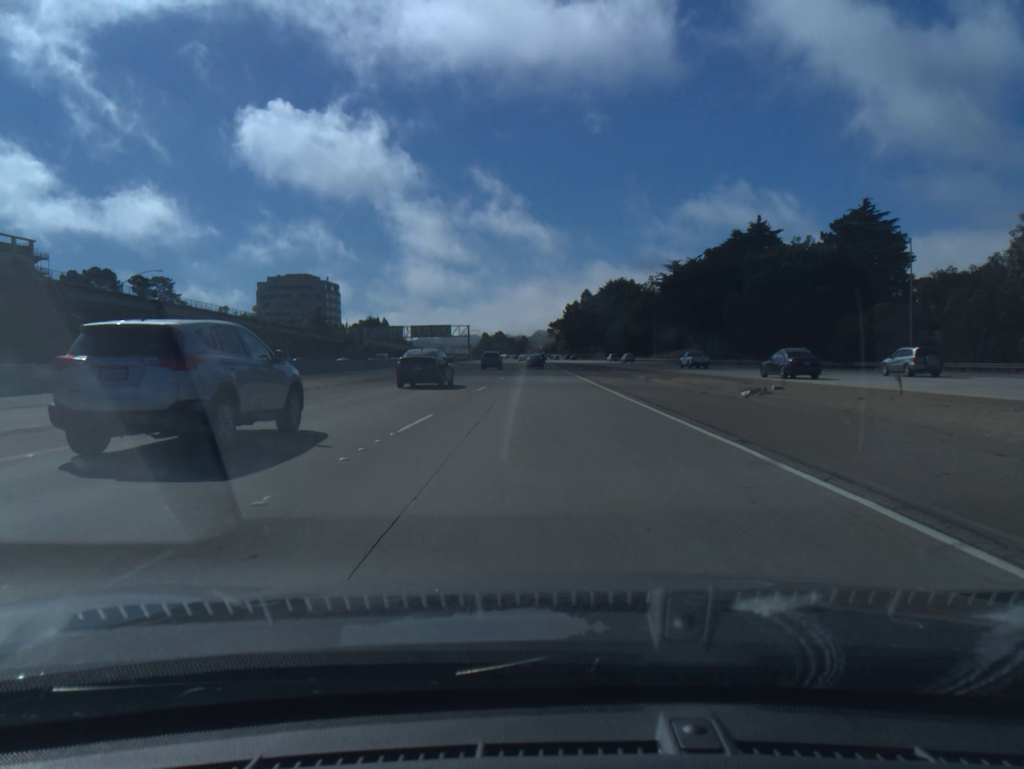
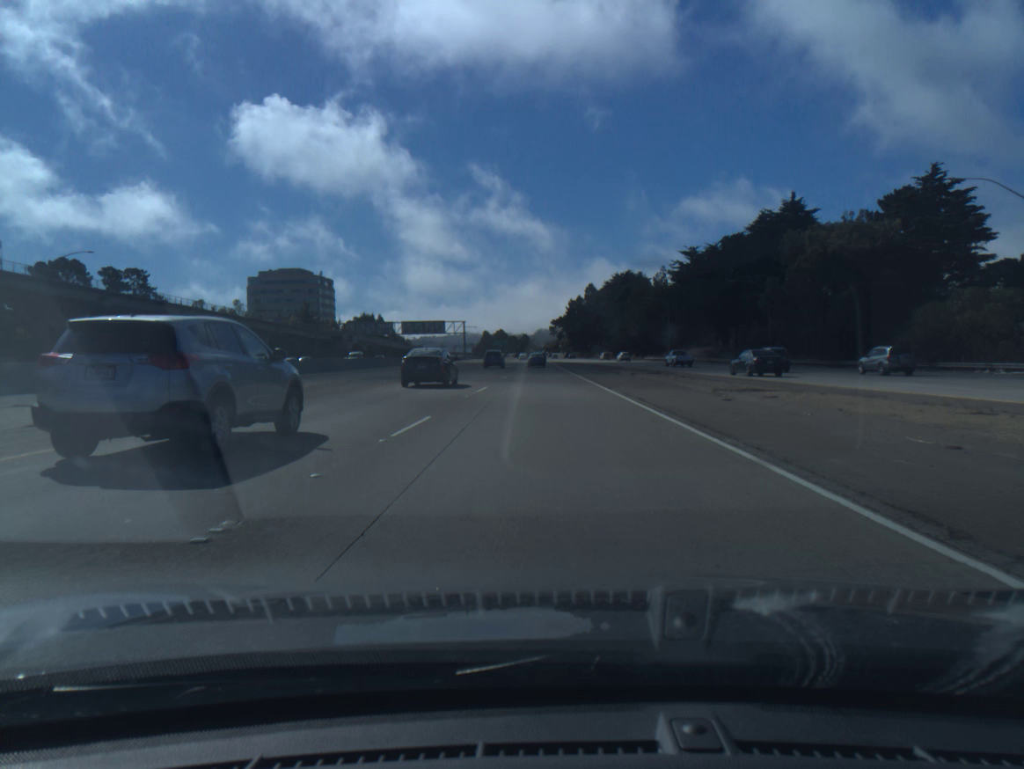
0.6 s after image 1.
(0.0, +15.9) m; 0°
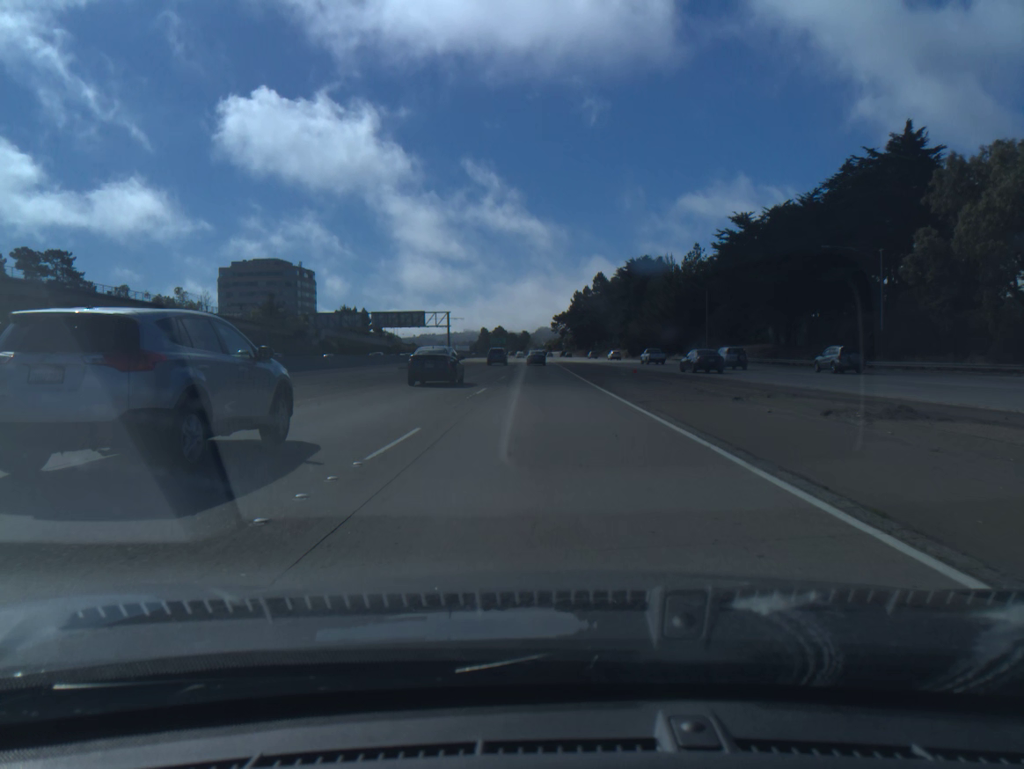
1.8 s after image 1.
(-0.1, +31.6) m; 0°
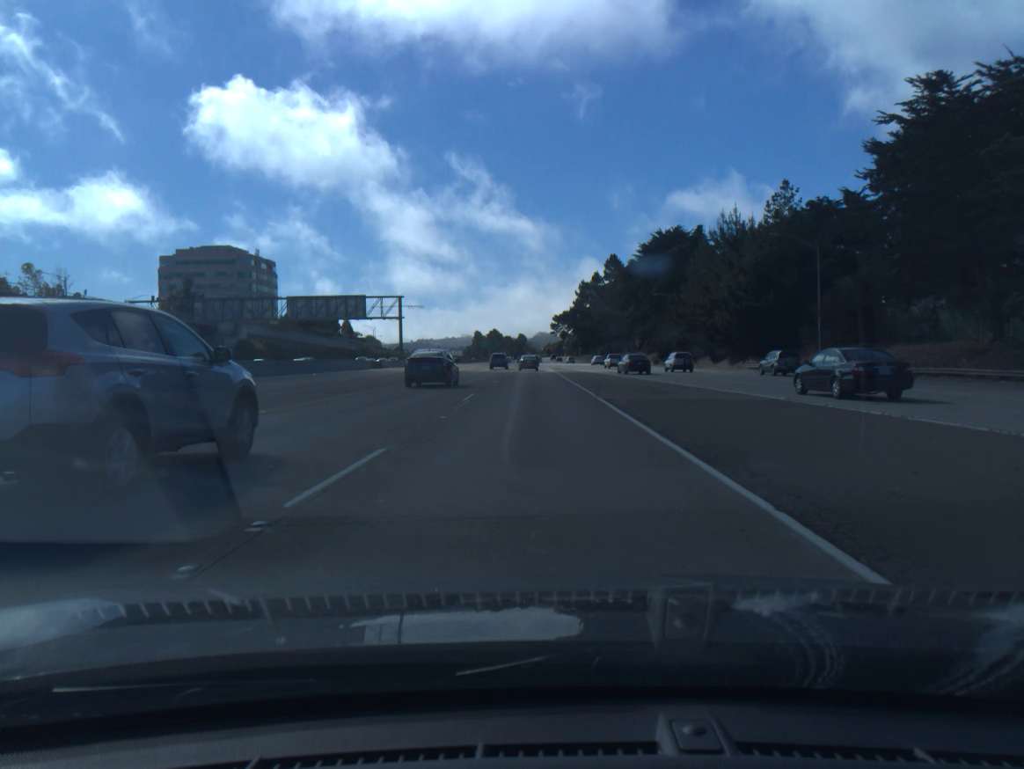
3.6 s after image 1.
(+0.1, +47.2) m; 0°
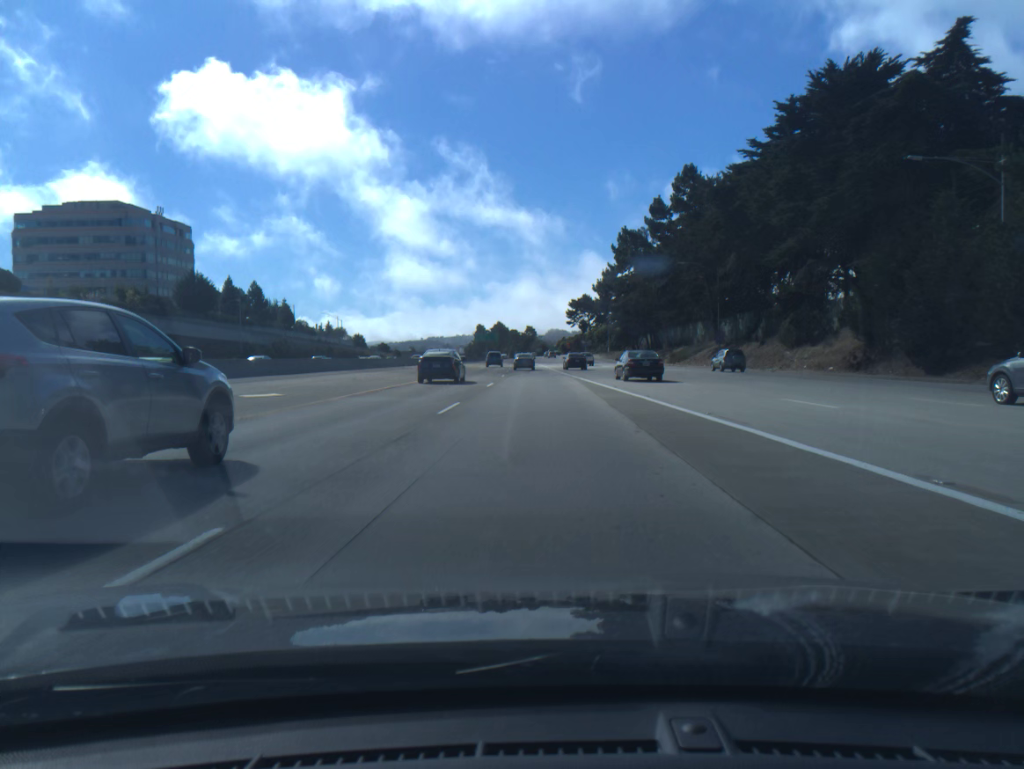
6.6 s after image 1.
(-0.5, +78.5) m; -1°
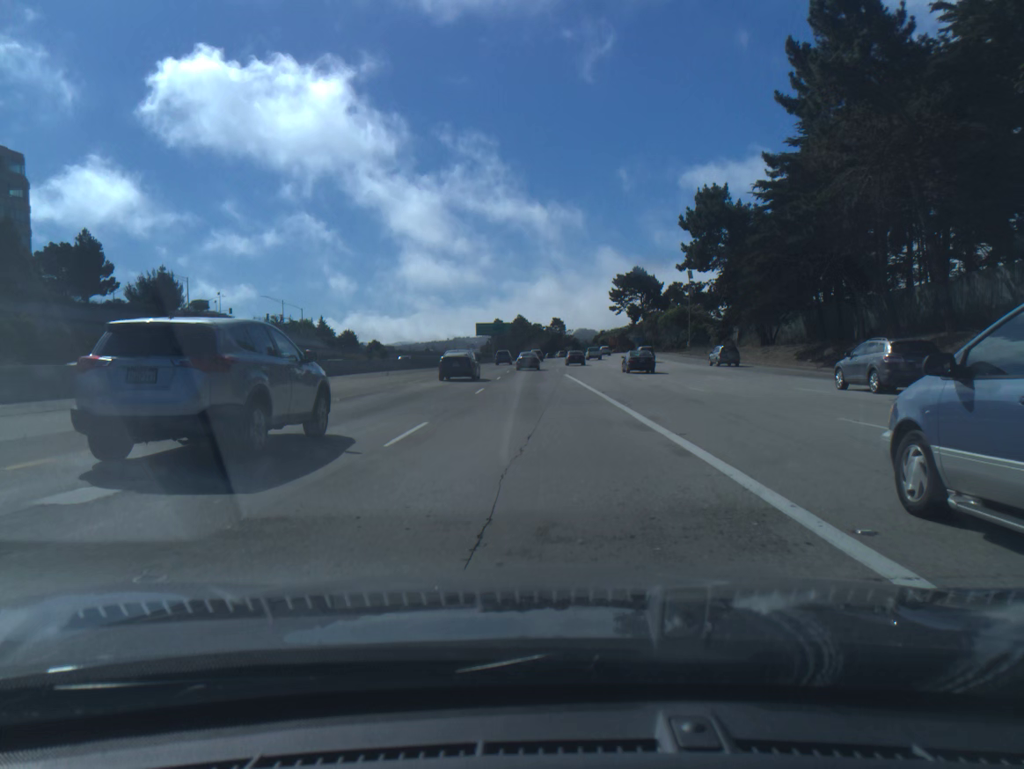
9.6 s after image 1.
(-1.2, +78.7) m; -2°
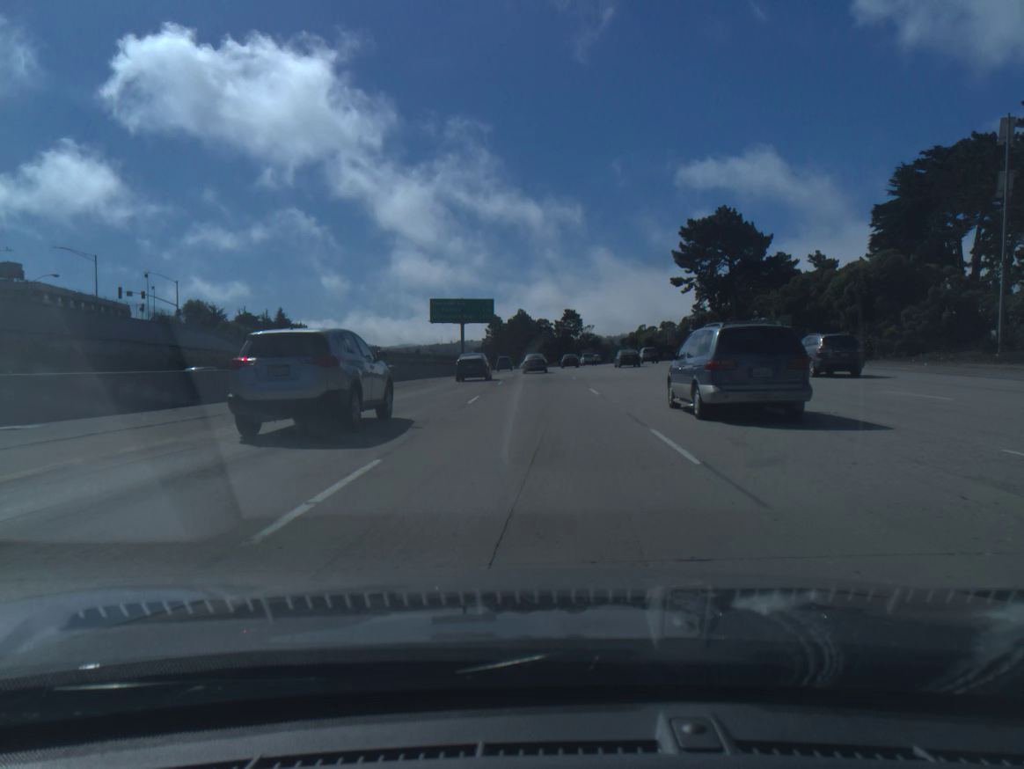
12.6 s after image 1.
(-0.7, +78.6) m; 0°
